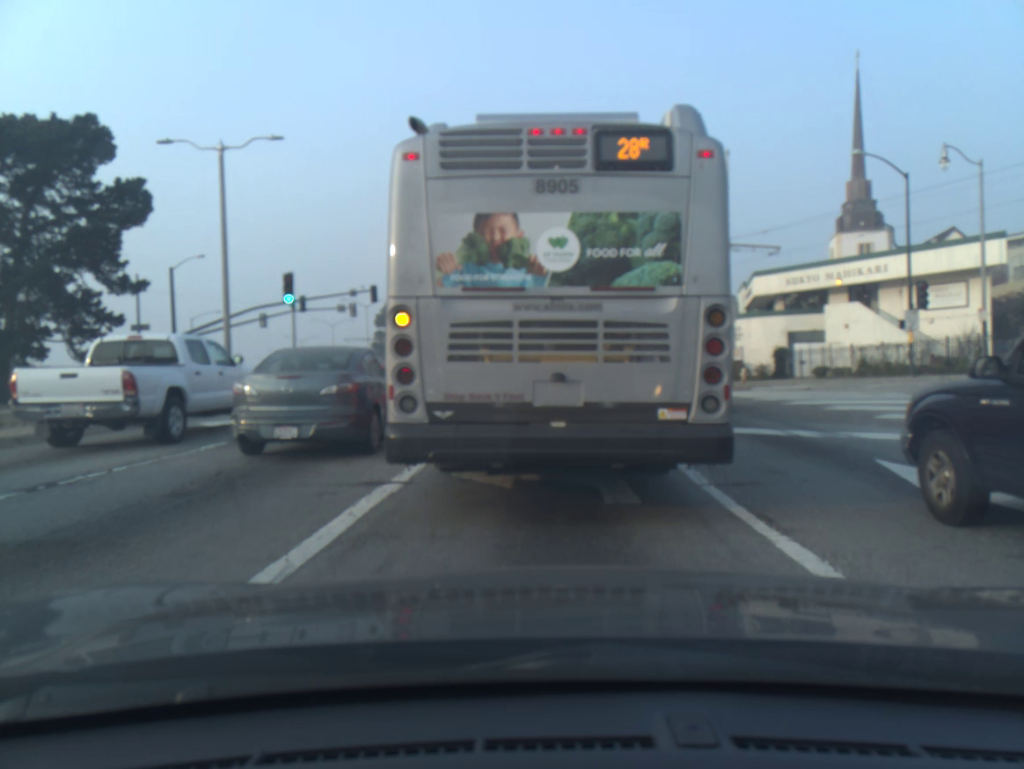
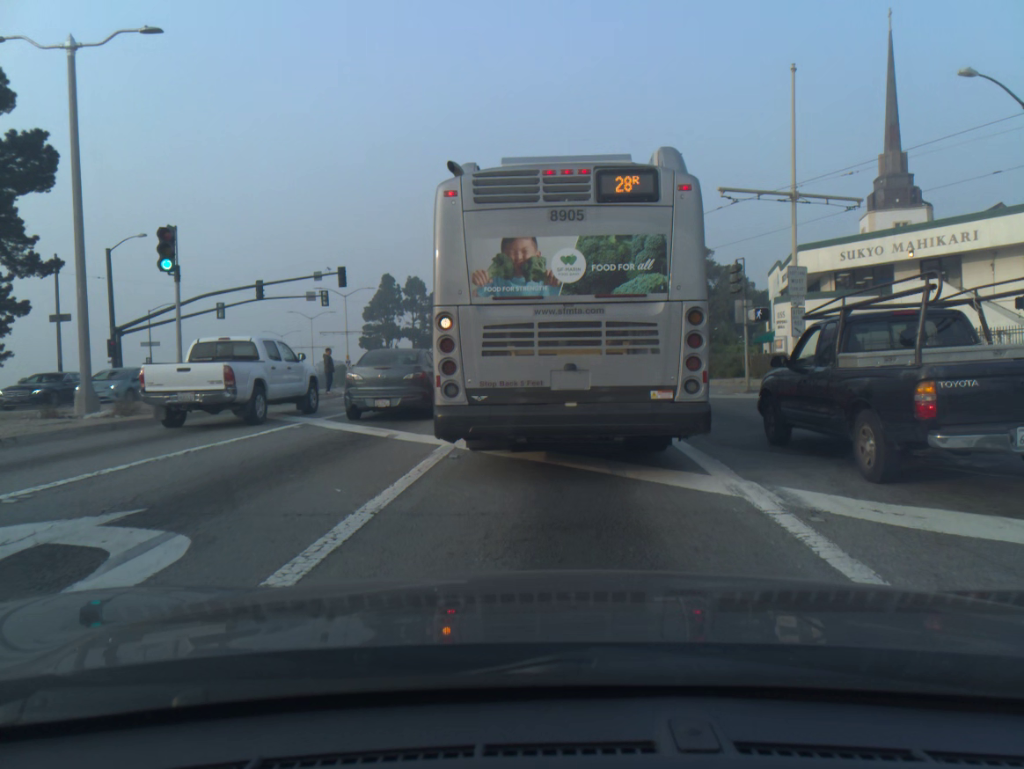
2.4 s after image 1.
(0.0, +8.3) m; -1°
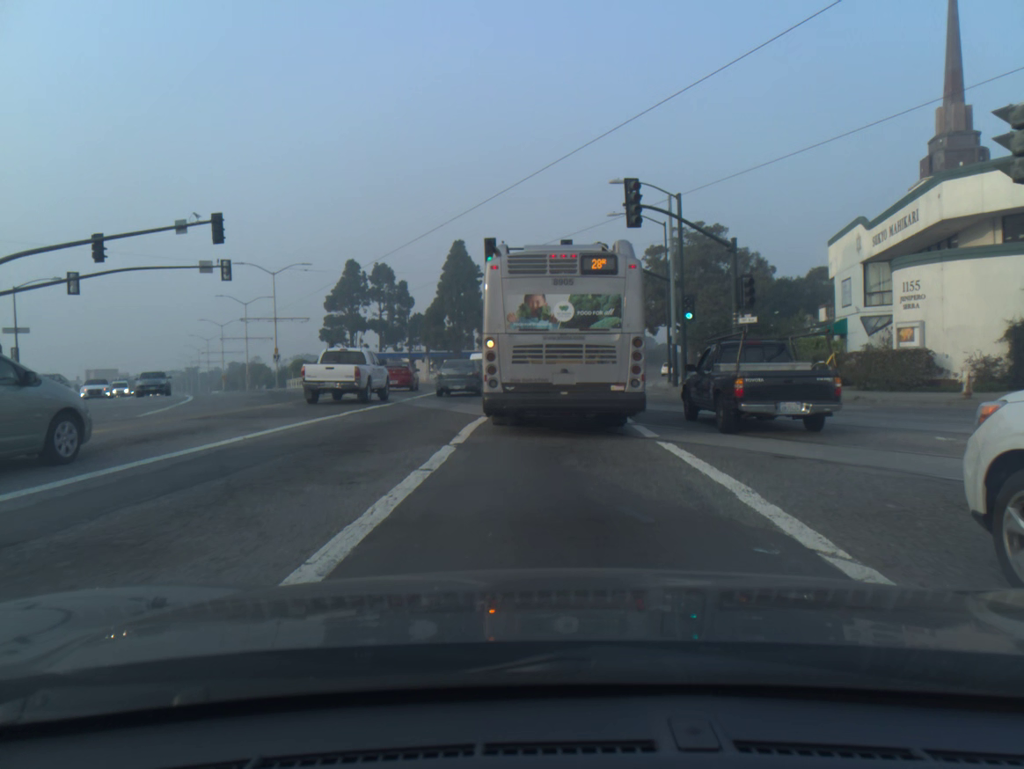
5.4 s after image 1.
(+0.2, +17.0) m; +1°
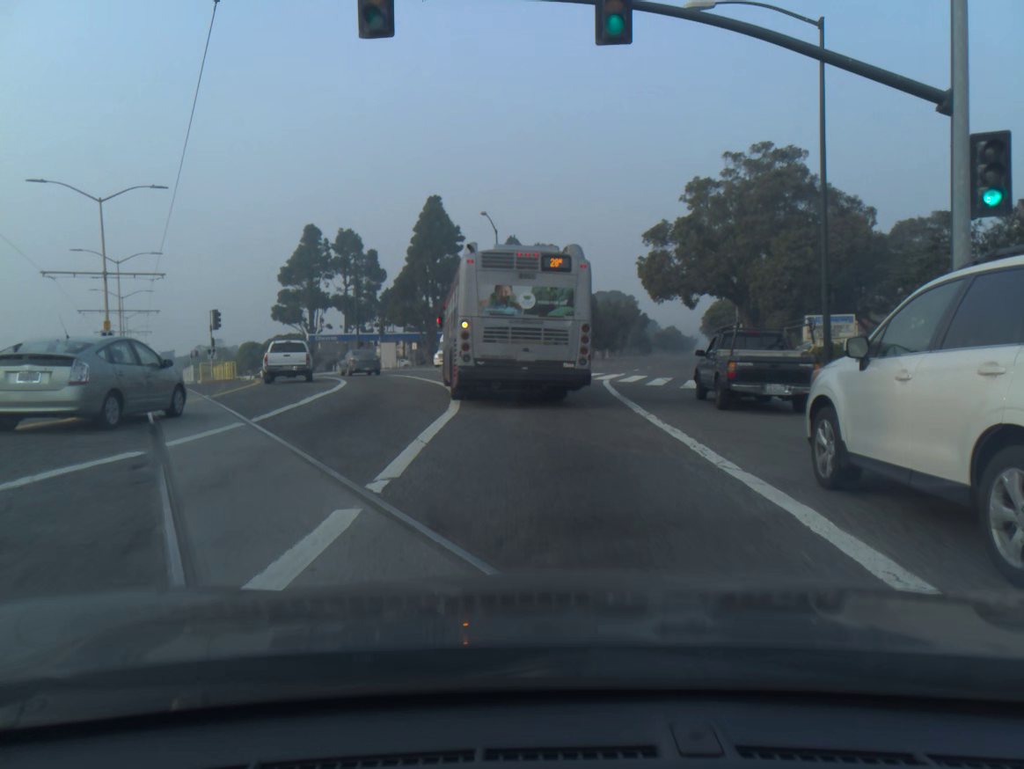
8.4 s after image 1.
(-0.2, +25.4) m; 0°
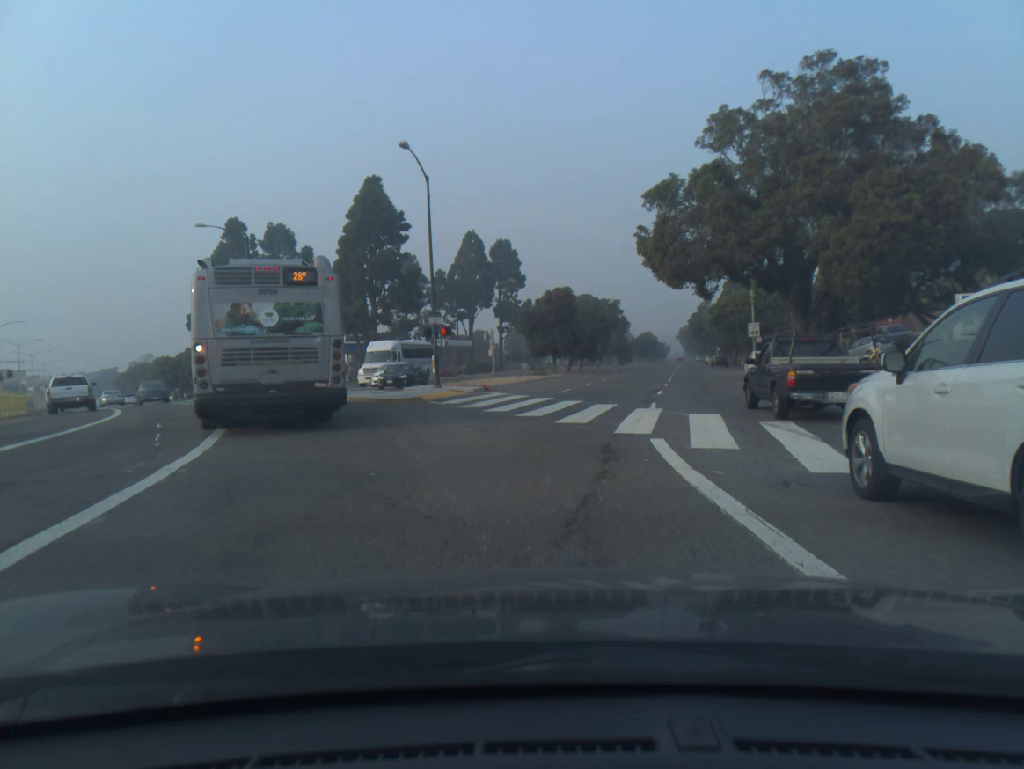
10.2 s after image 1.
(+0.2, +18.5) m; +2°
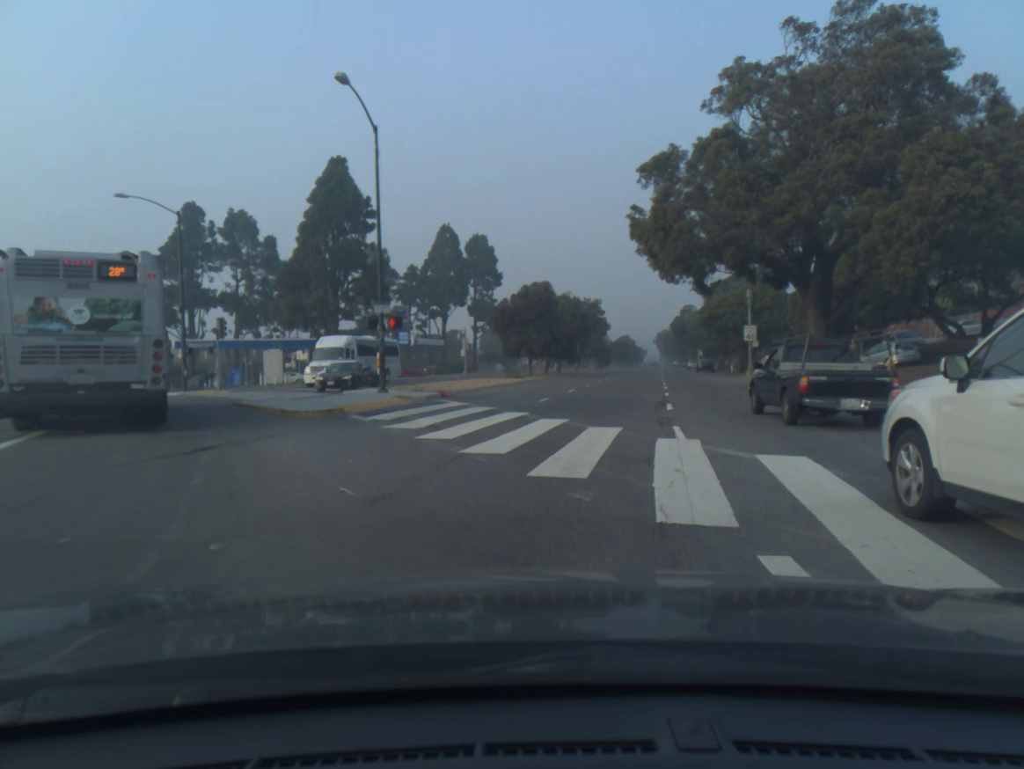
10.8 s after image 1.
(+0.1, +6.9) m; +1°
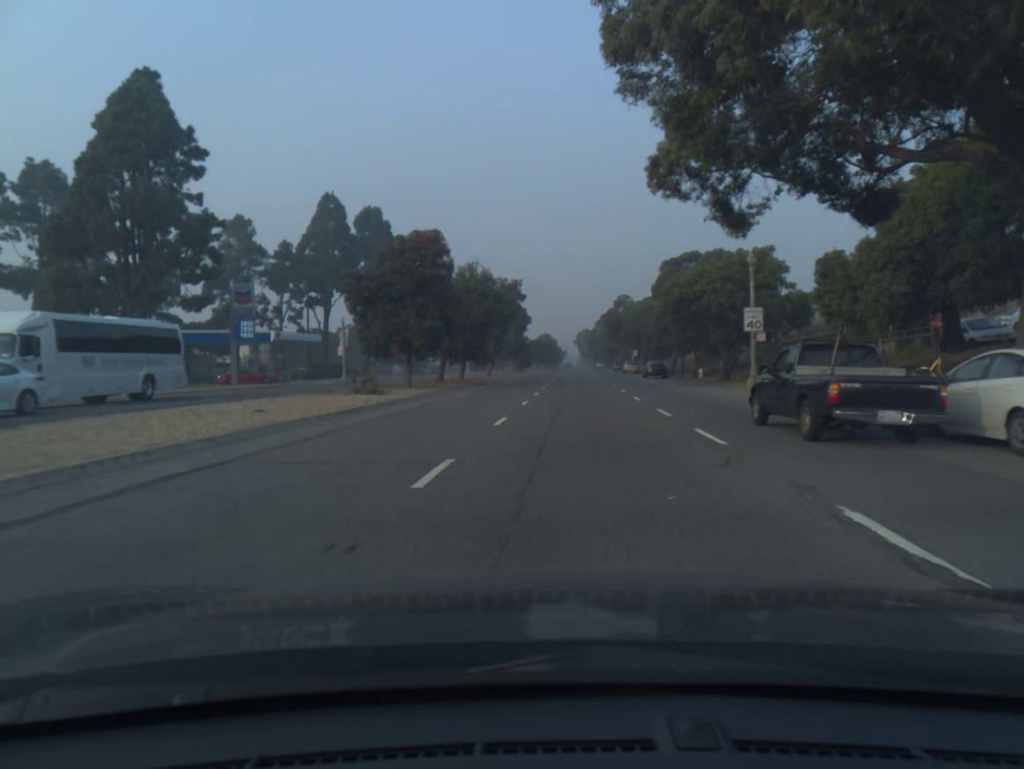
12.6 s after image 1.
(+1.3, +22.3) m; +6°
